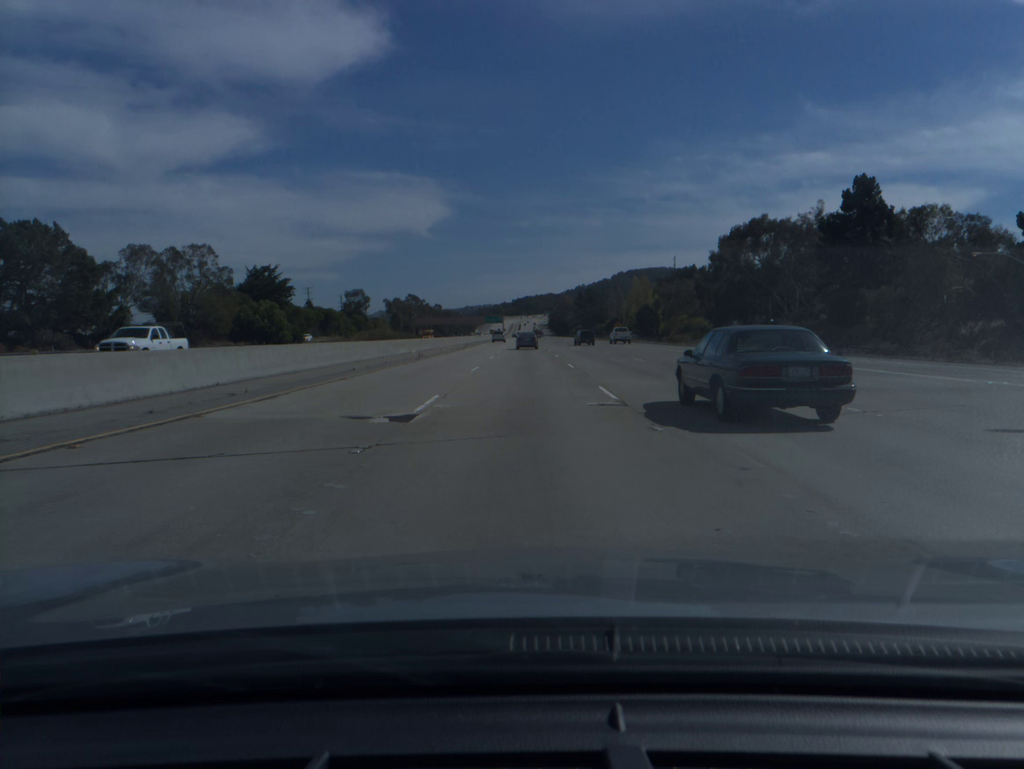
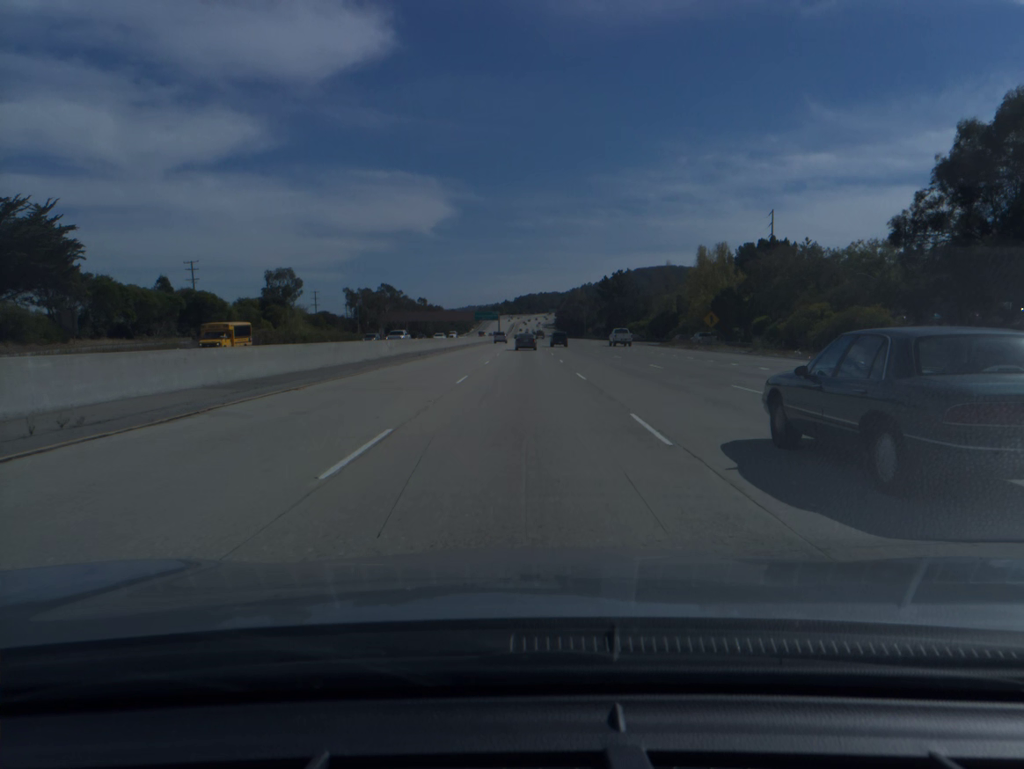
(-0.2, +77.6) m; 0°
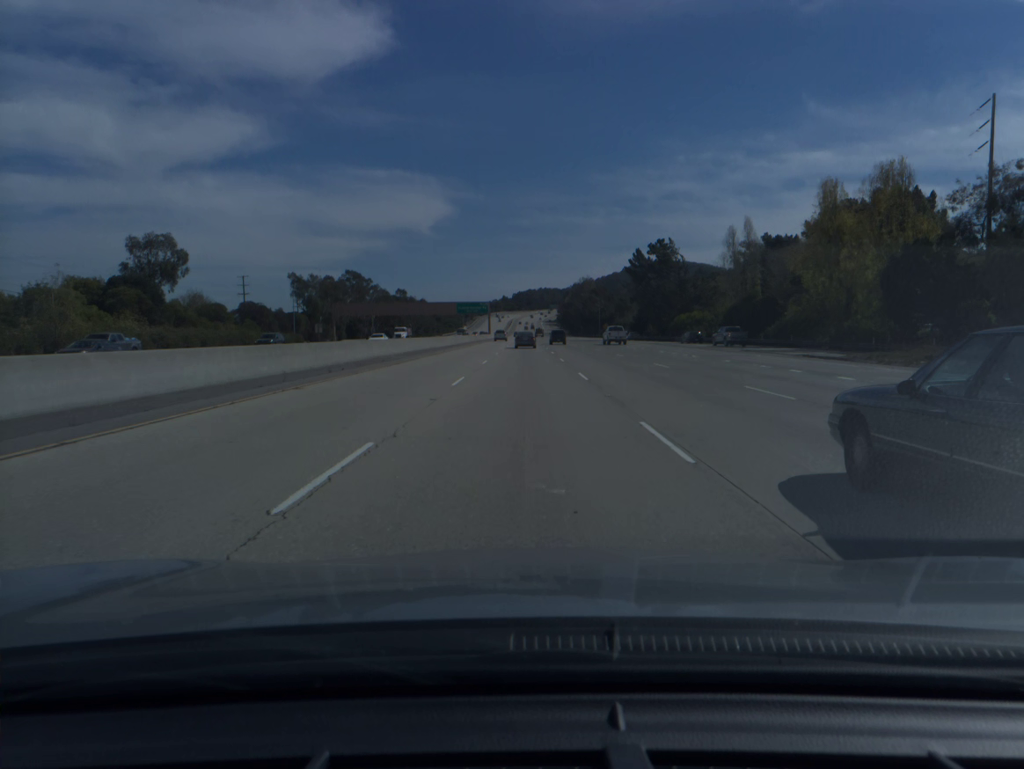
(0.0, +58.4) m; 0°
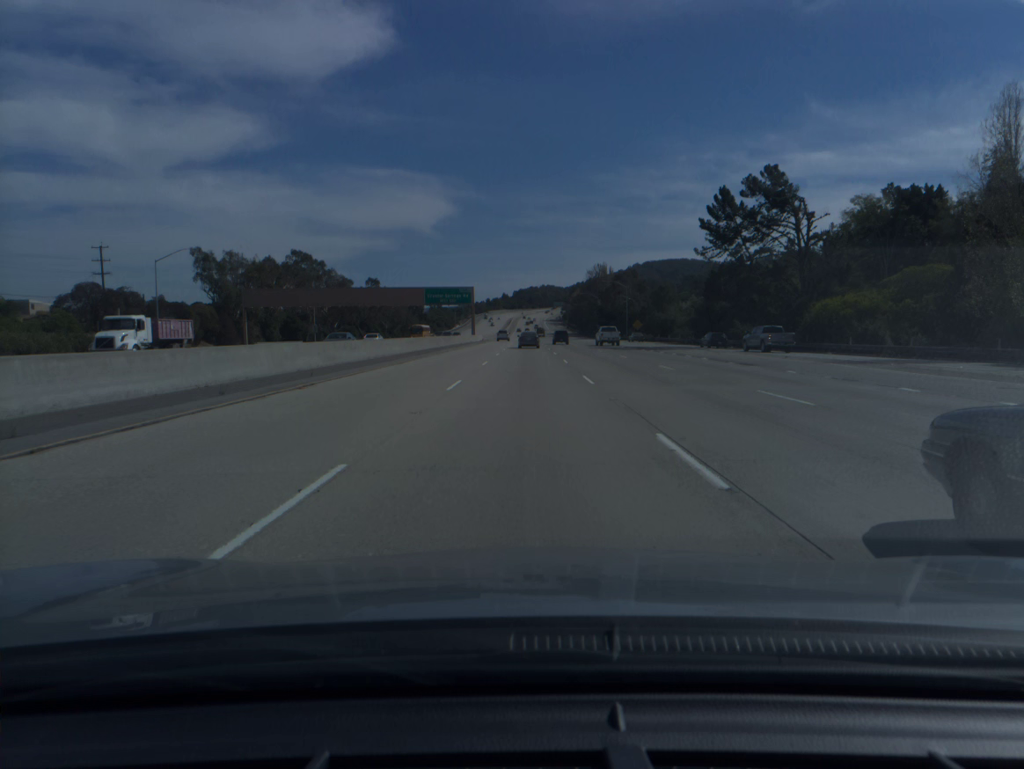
(0.0, +58.4) m; 0°
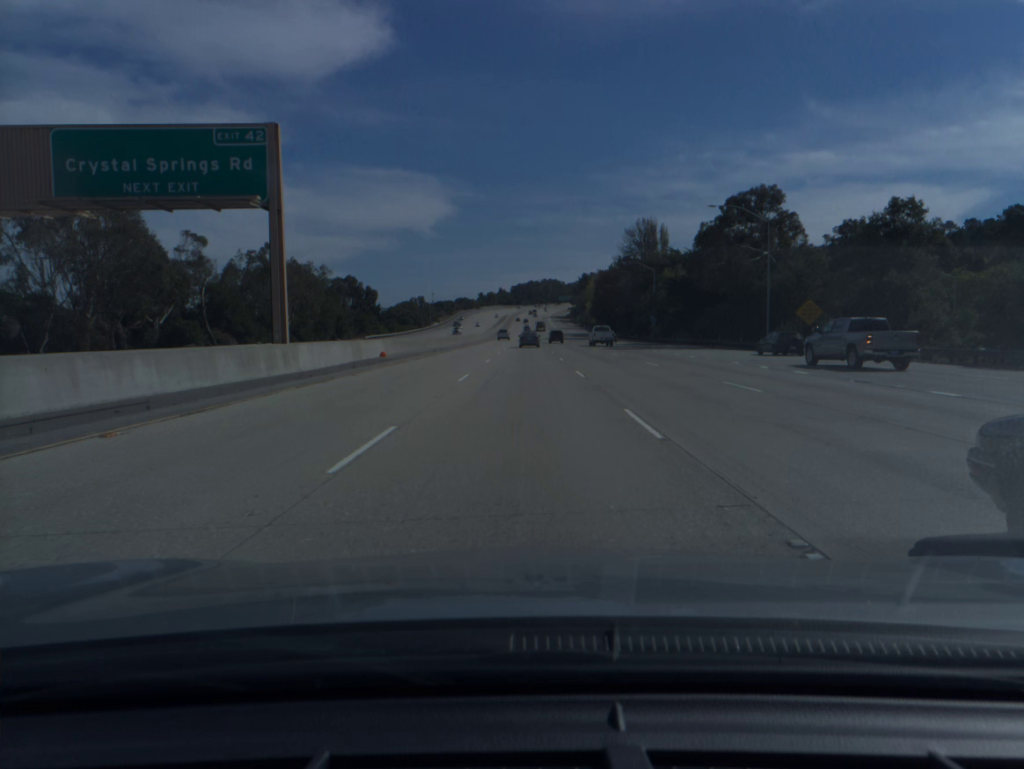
(+0.1, +96.6) m; 0°
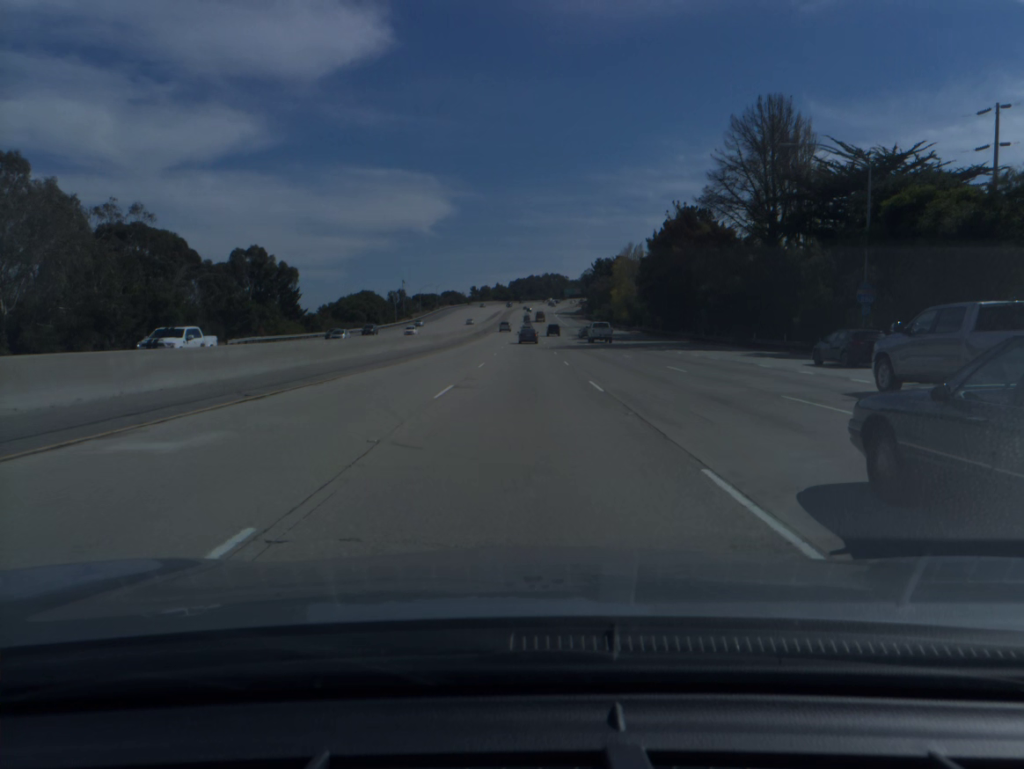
(0.0, +77.1) m; 0°
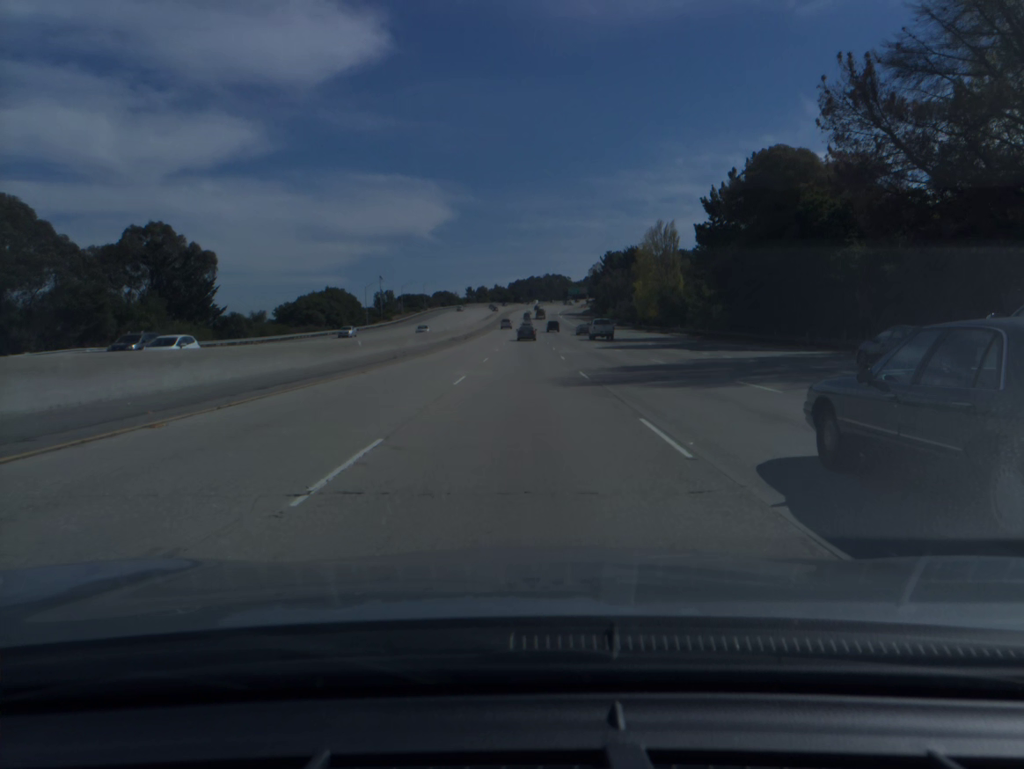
(0.0, +38.6) m; 0°
